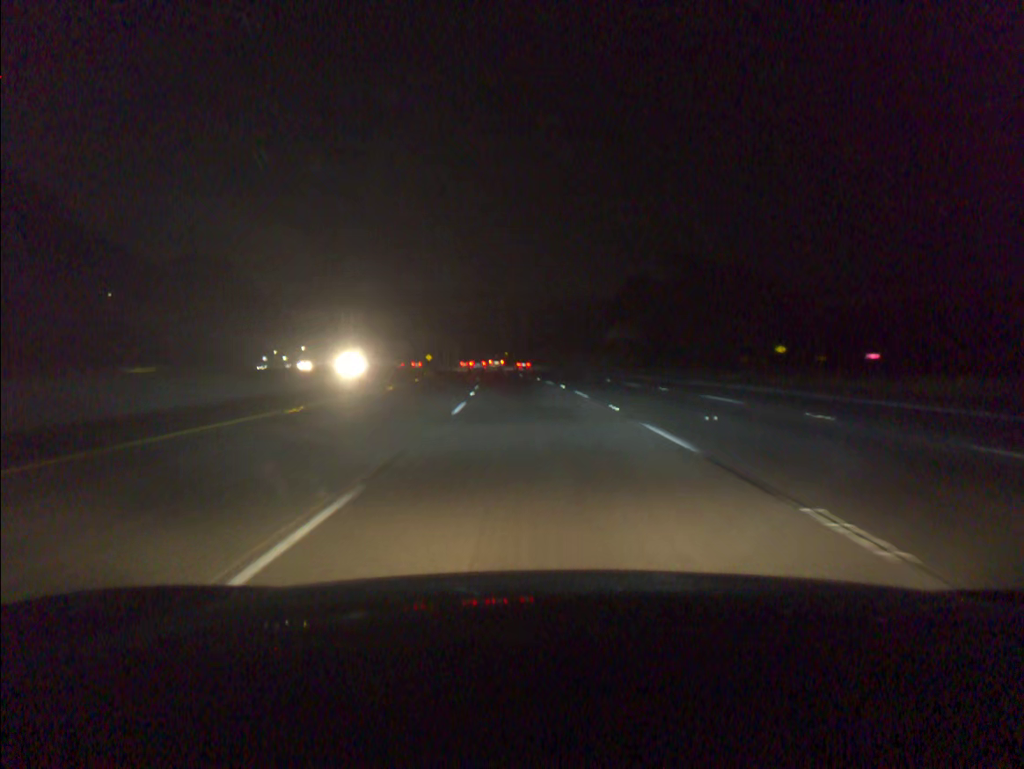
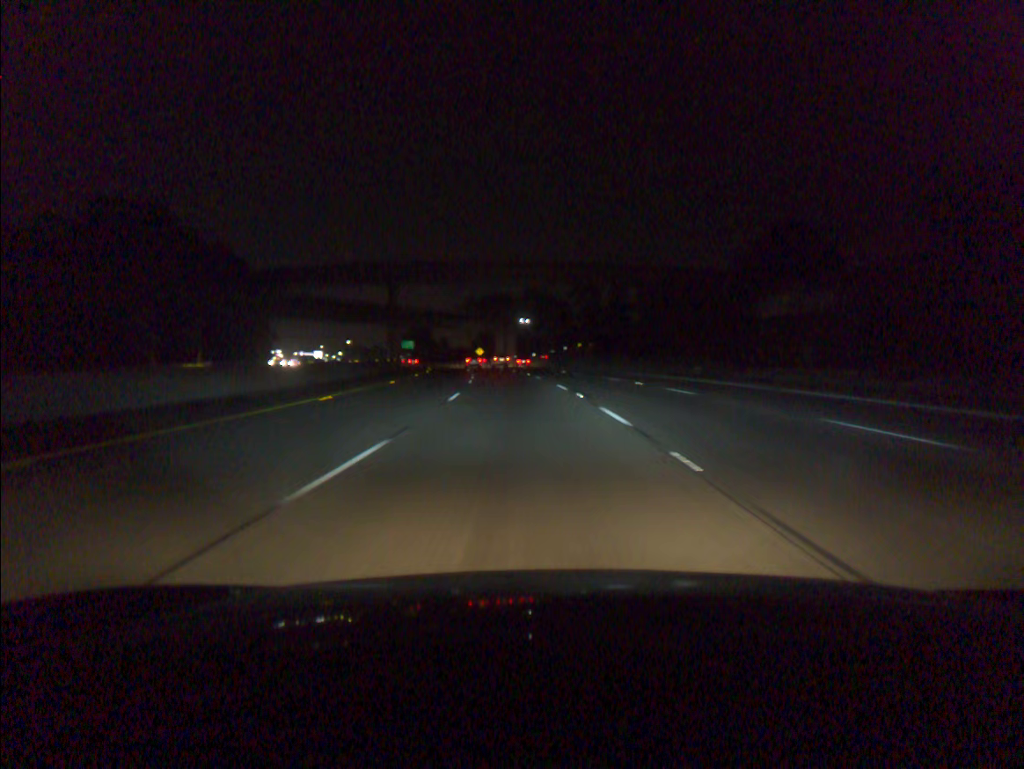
(-2.3, +54.6) m; -5°
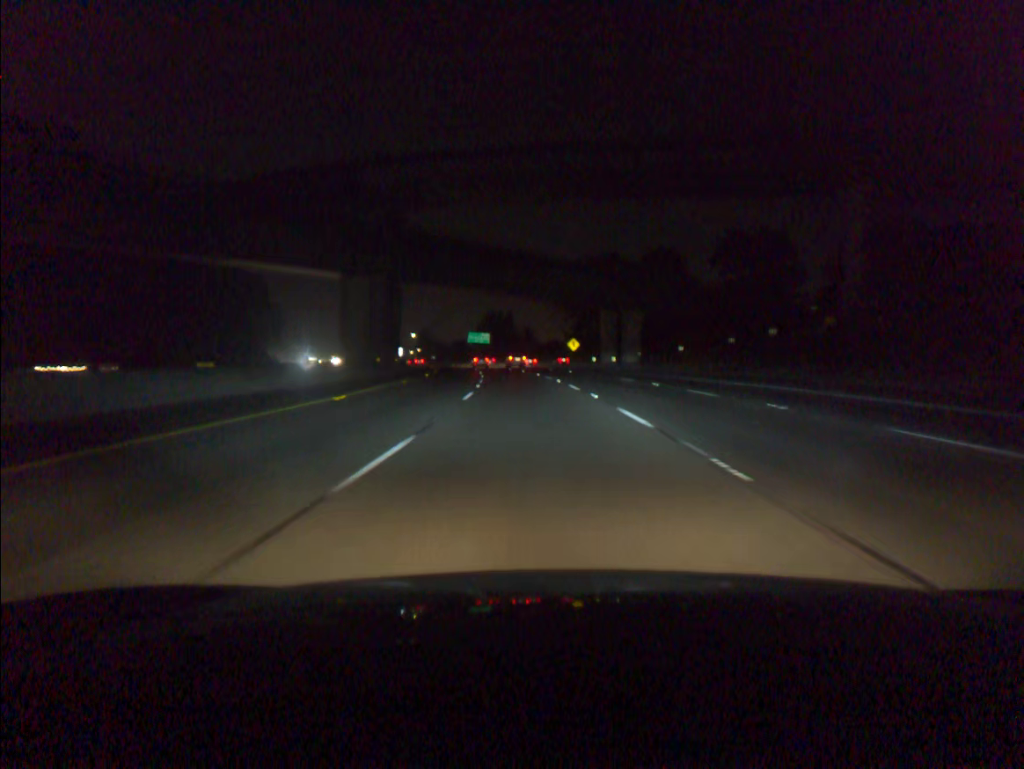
(-5.0, +73.1) m; -7°
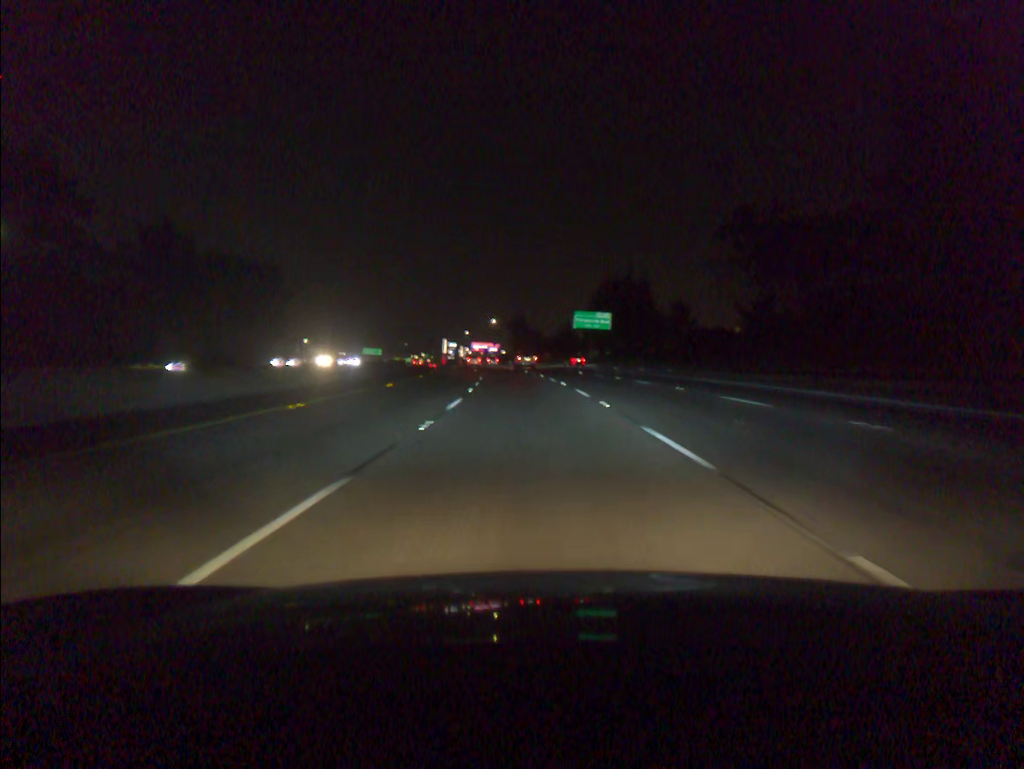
(-6.5, +91.6) m; -8°
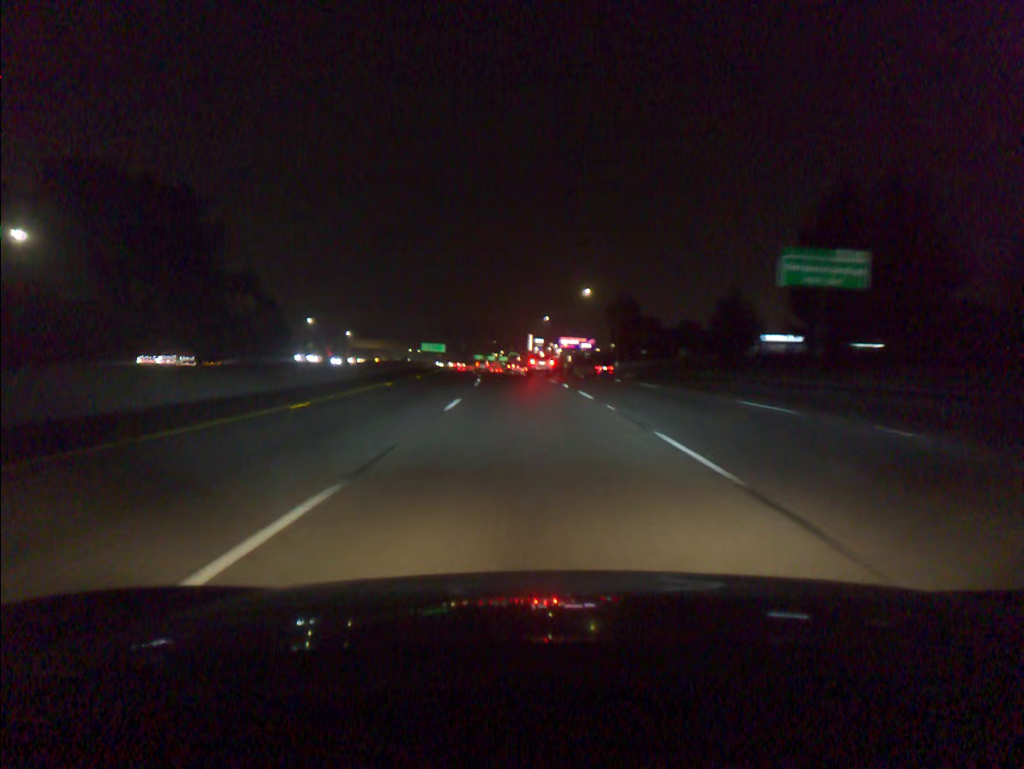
(-4.5, +73.4) m; -7°
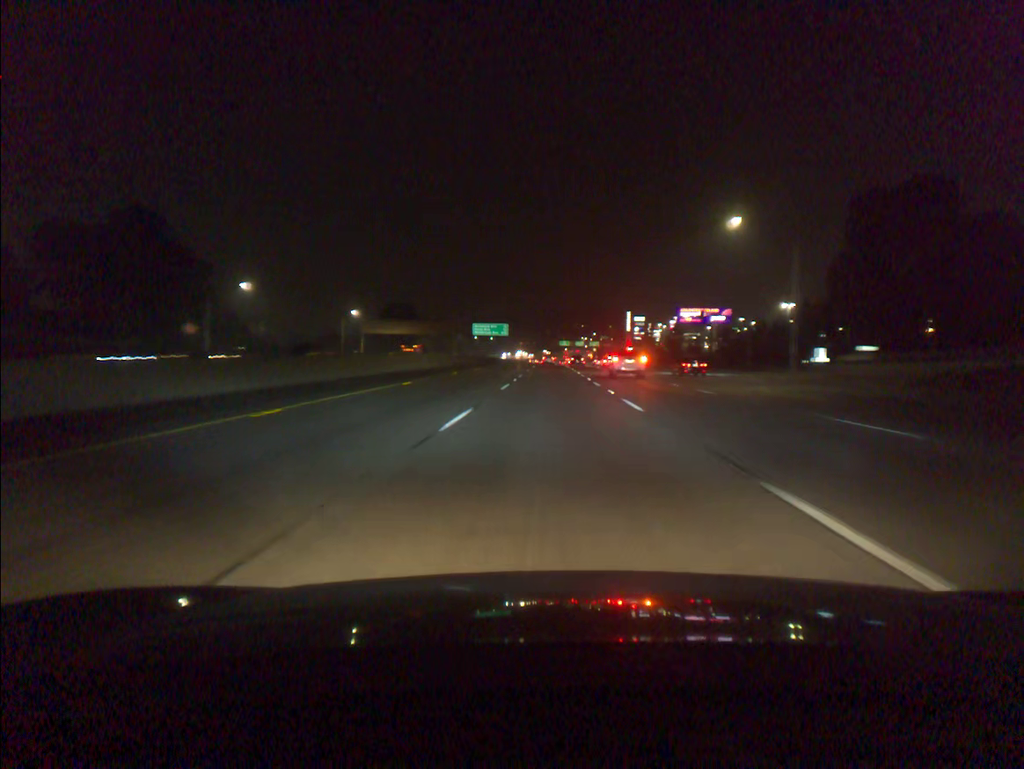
(-6.2, +92.0) m; -6°
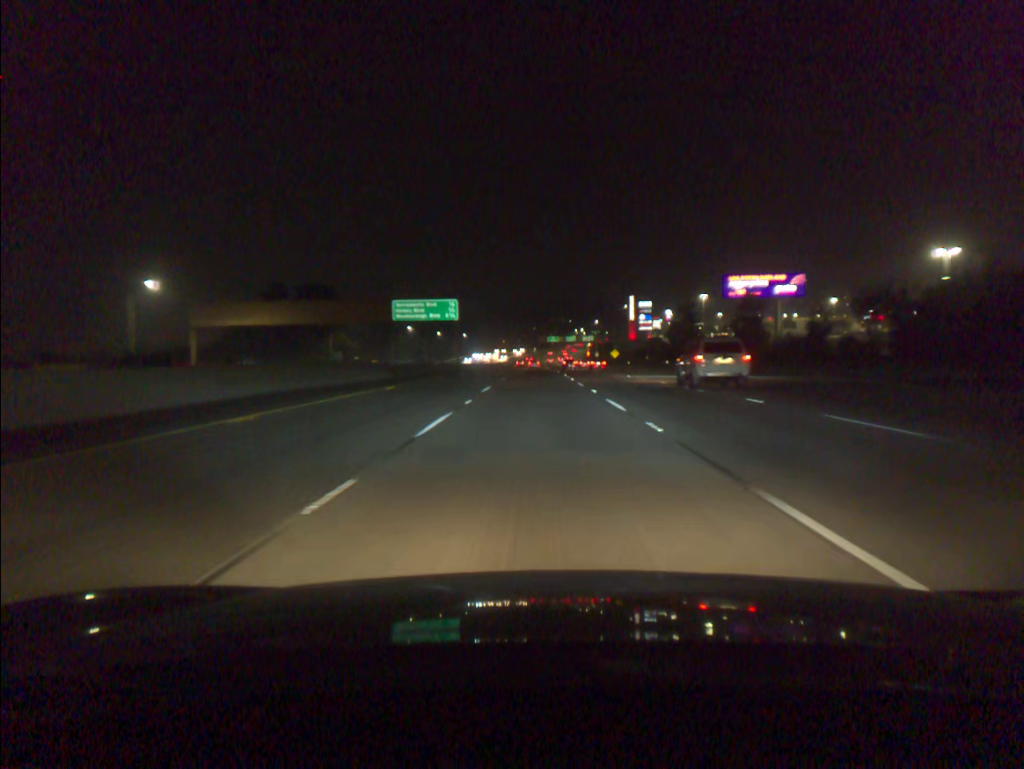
(+0.9, +73.4) m; +1°
